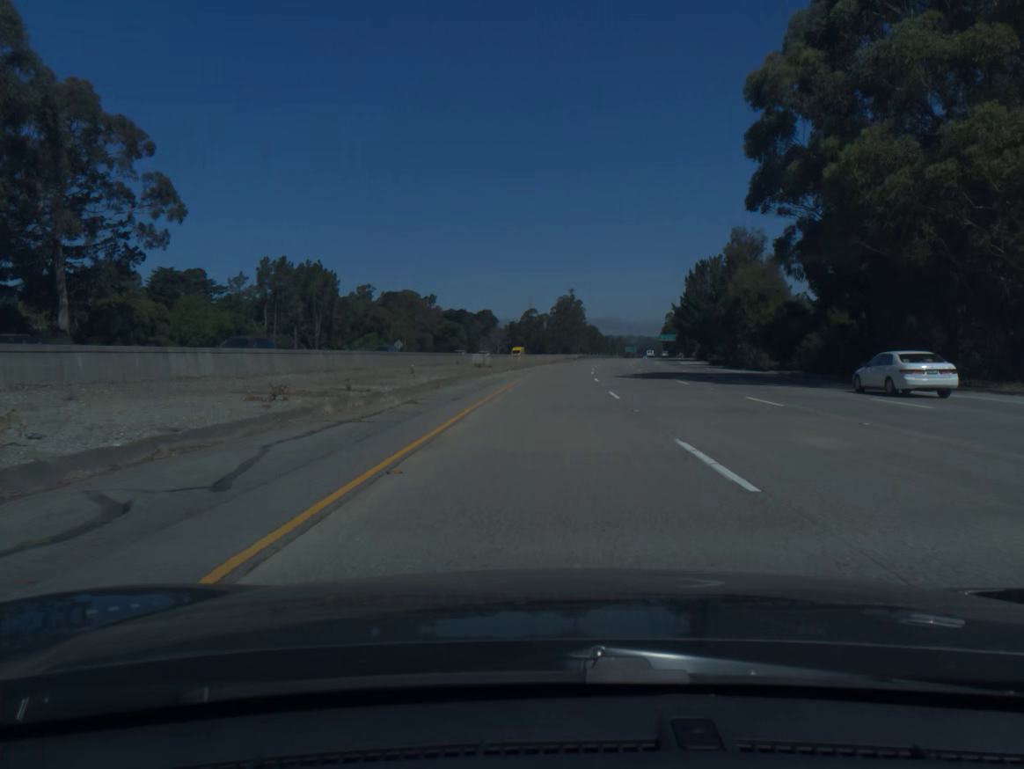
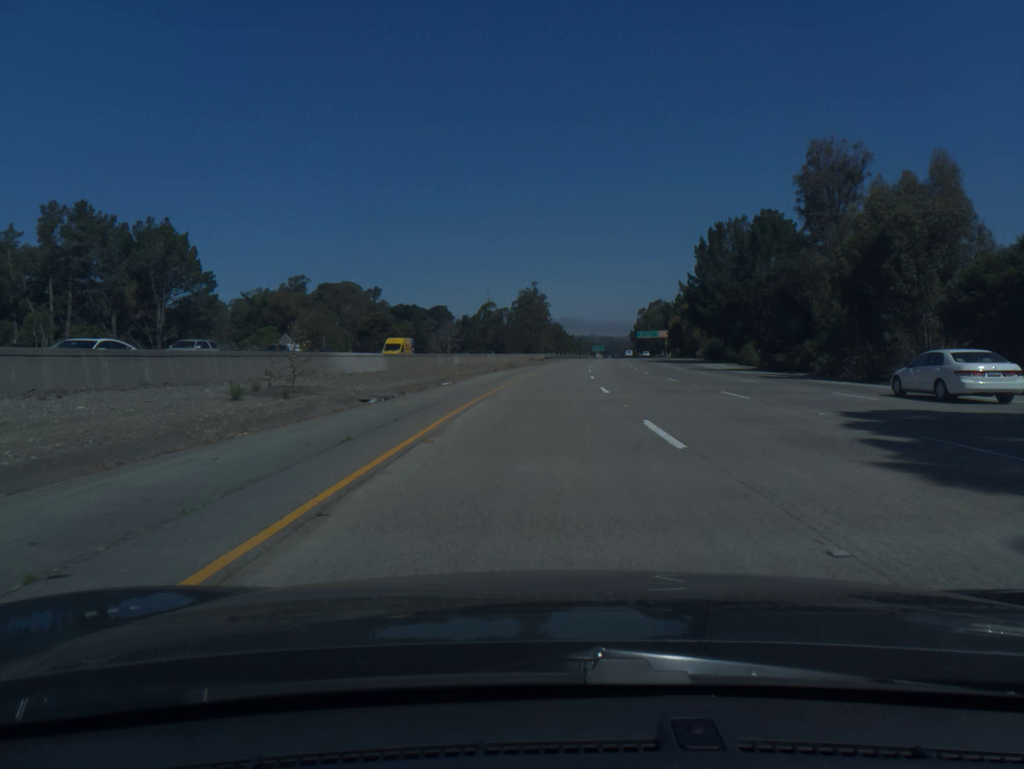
(+1.0, +41.0) m; +3°
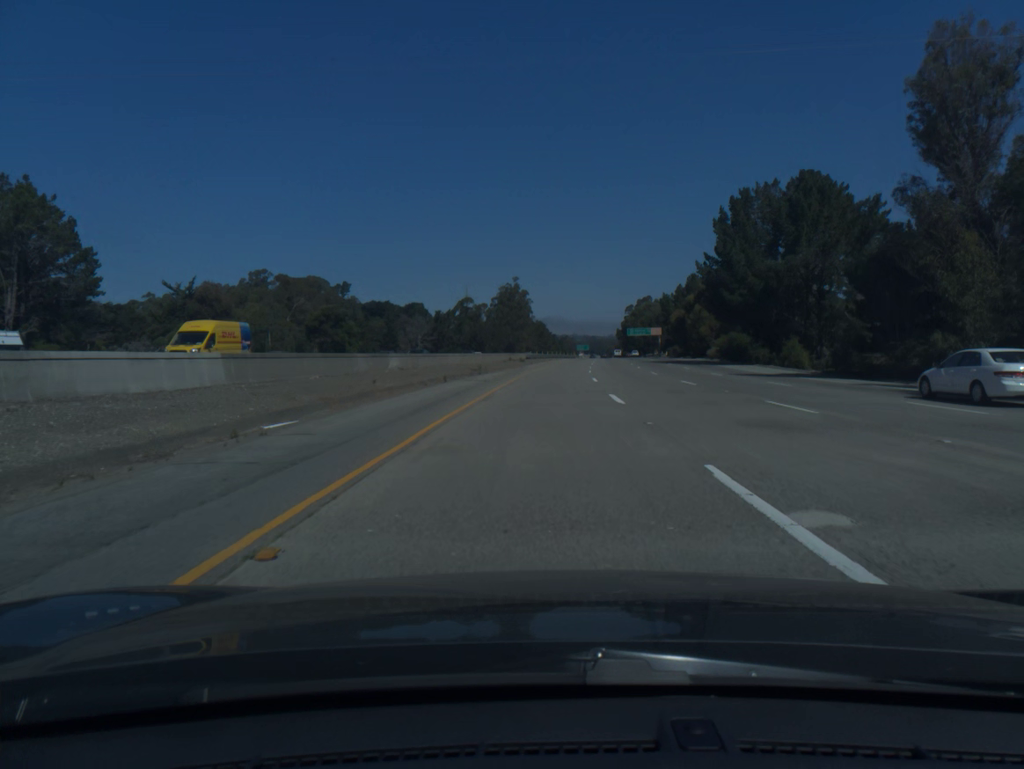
(+0.2, +20.5) m; +1°
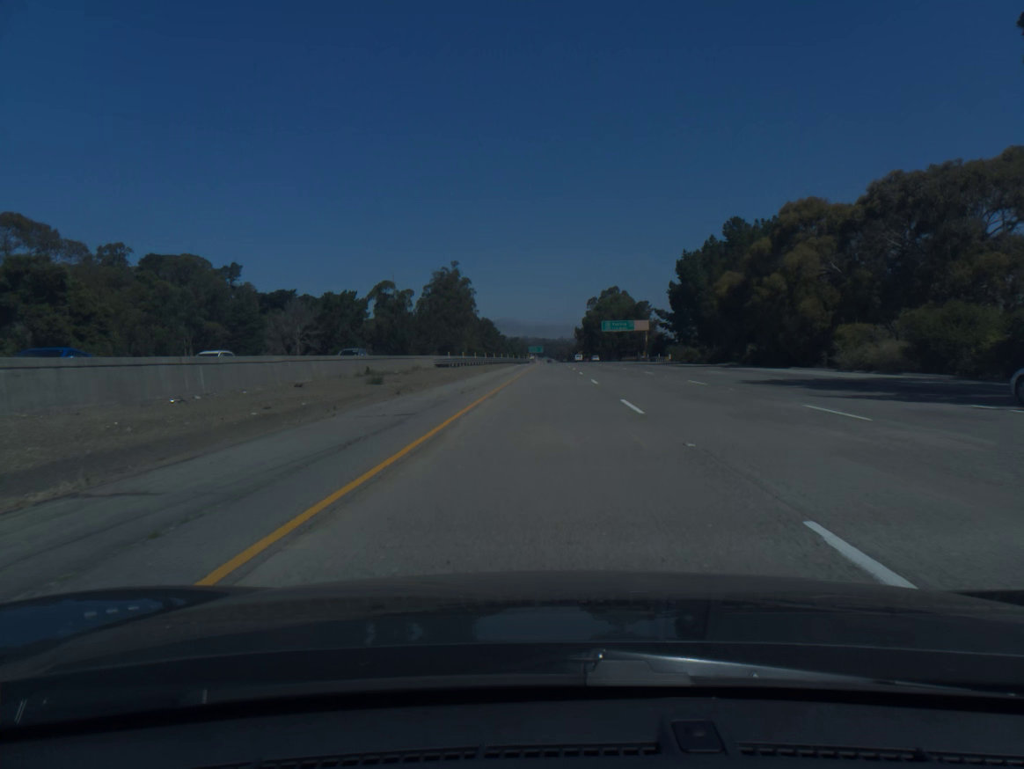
(+1.9, +61.5) m; +4°
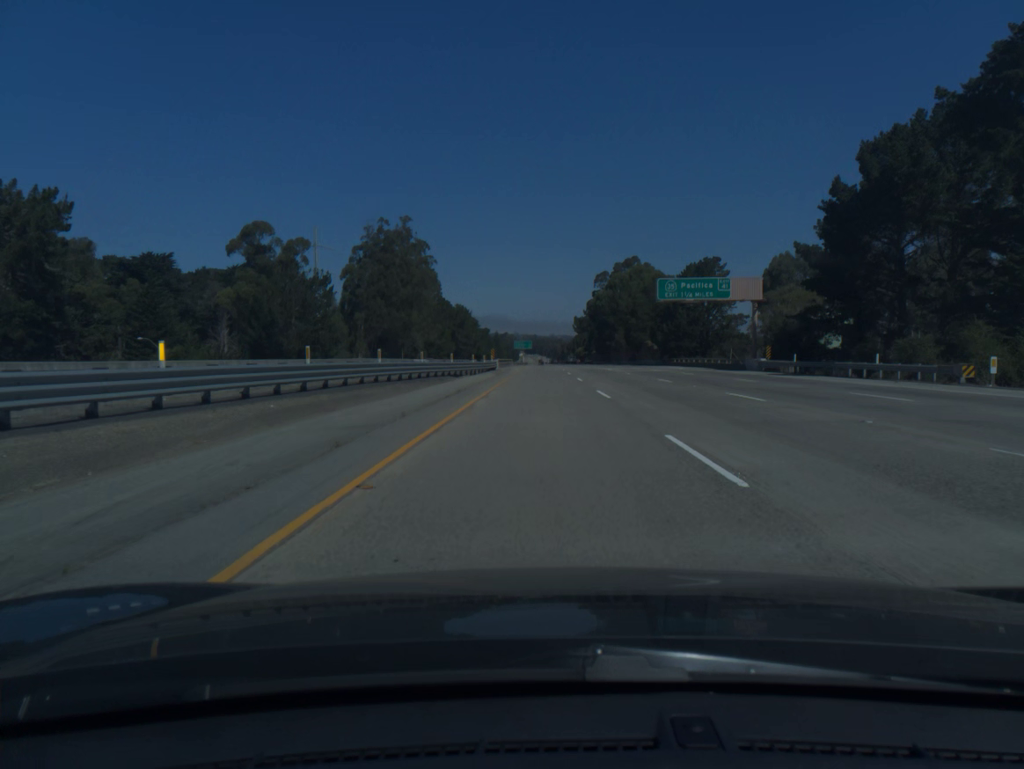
(+1.1, +82.1) m; +1°
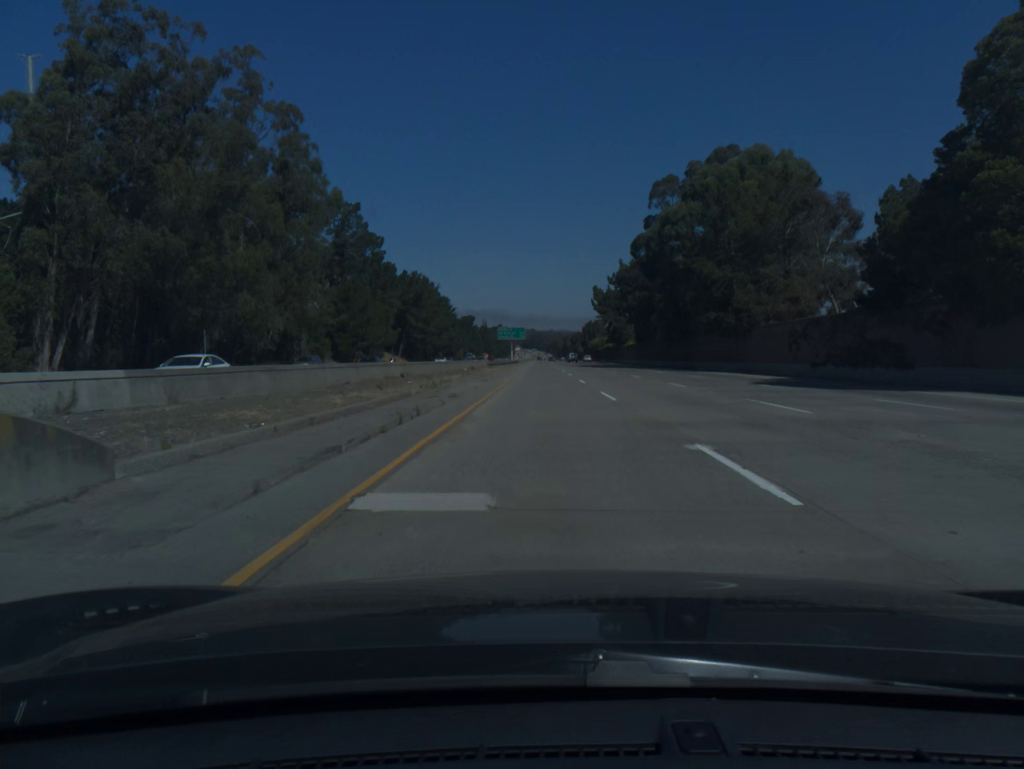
(-0.2, +102.9) m; 0°
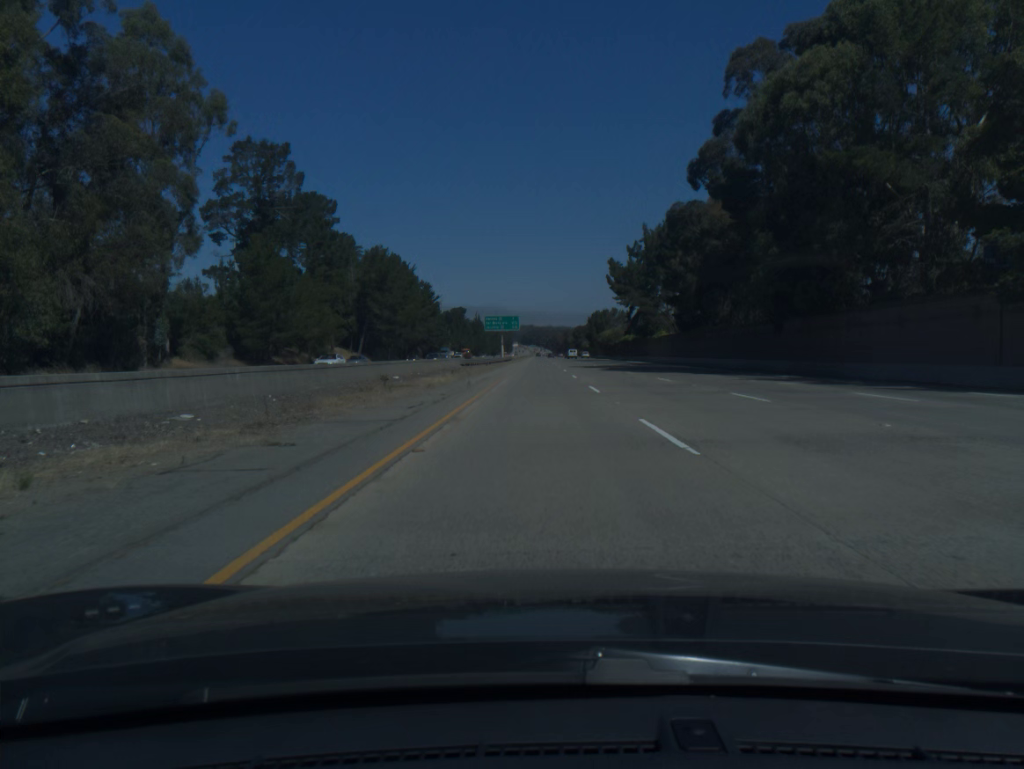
(+0.1, +41.2) m; 0°
